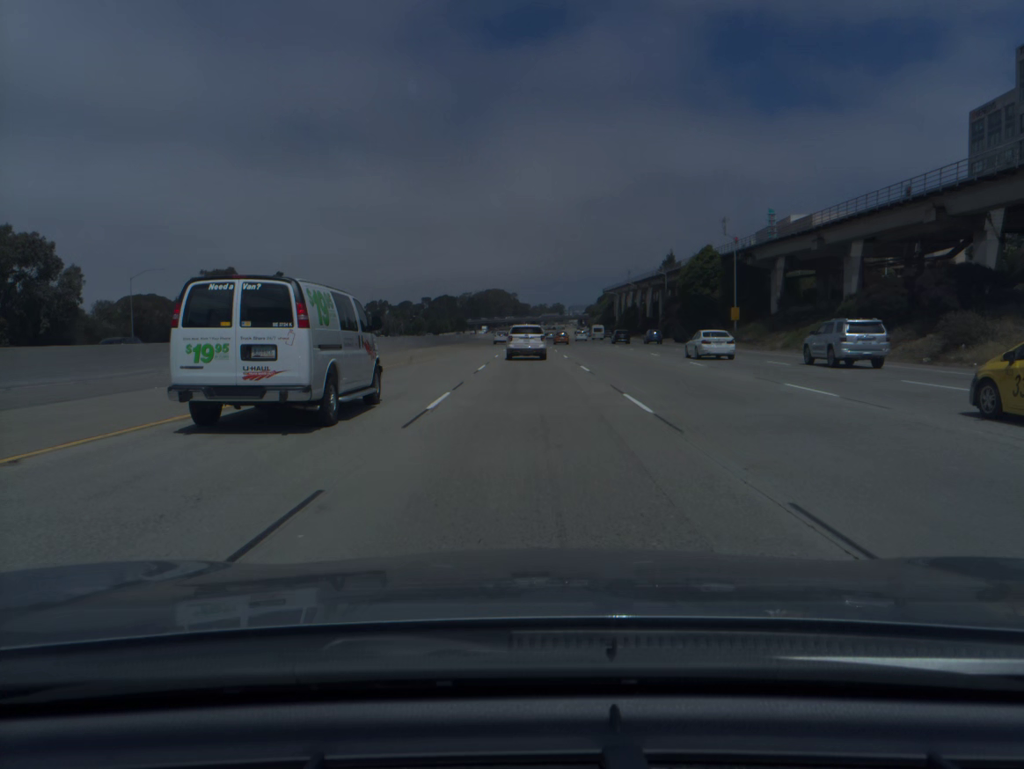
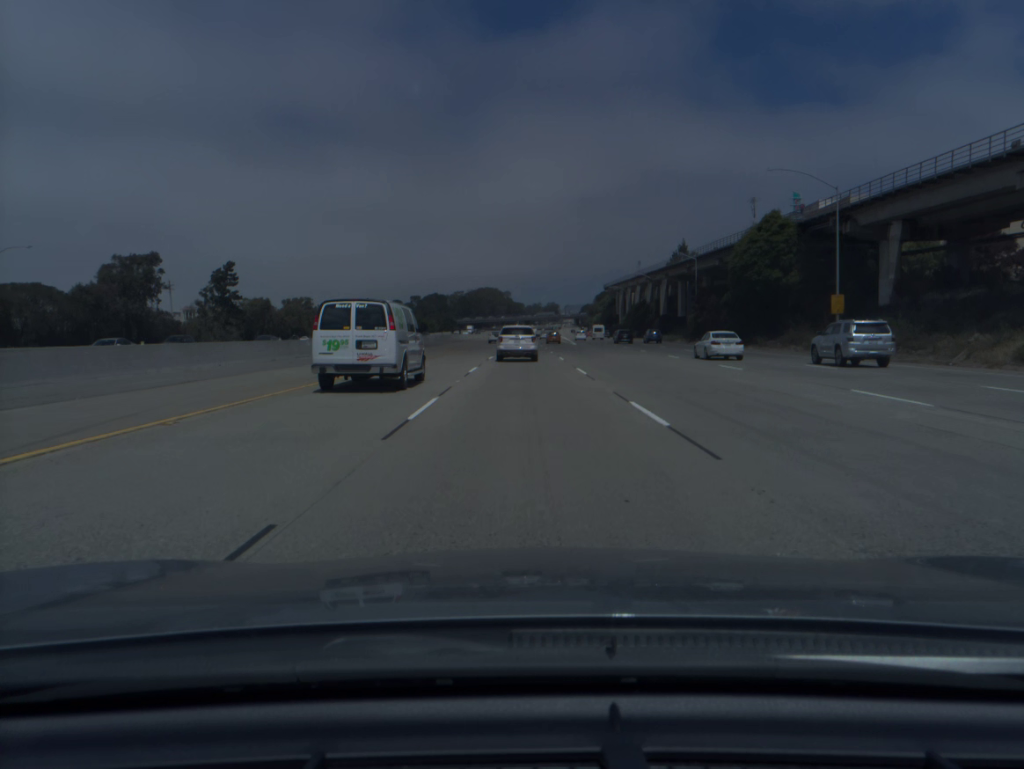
(+0.2, +30.9) m; +1°
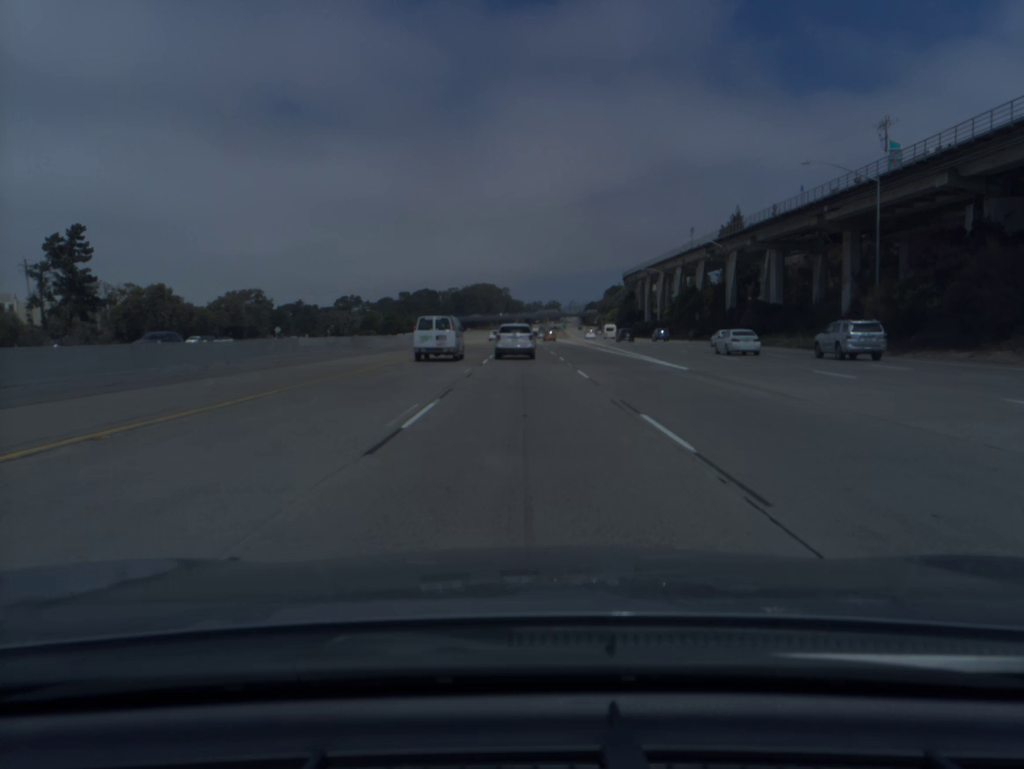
(0.0, +59.4) m; 0°
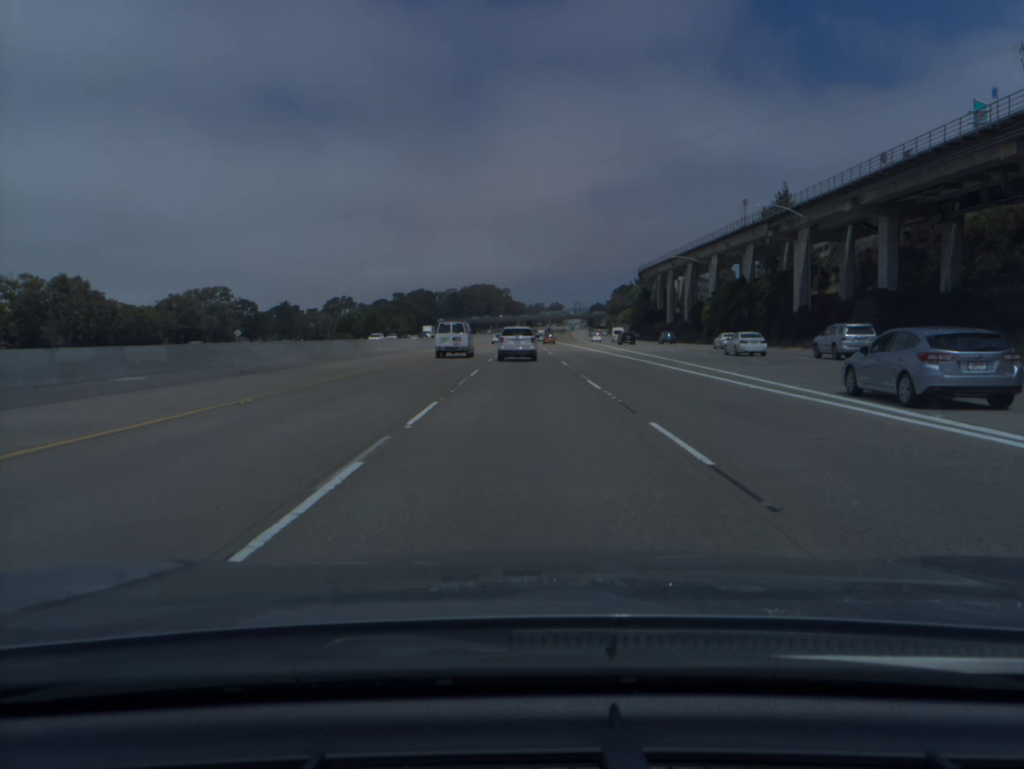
(0.0, +29.0) m; 0°
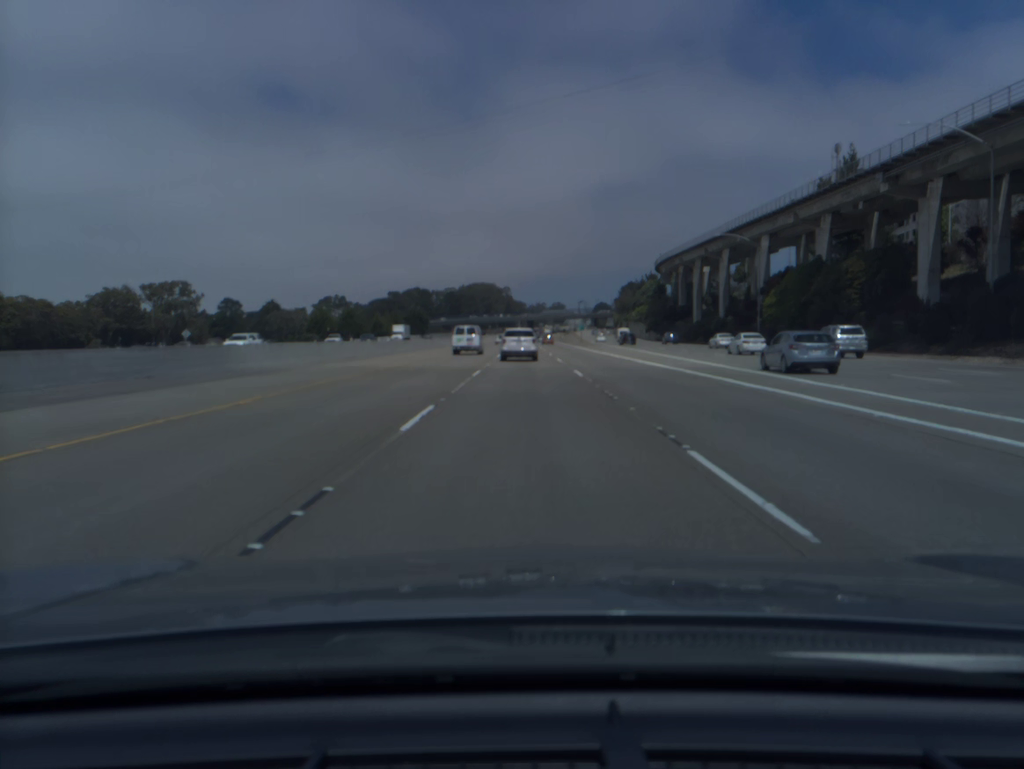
(0.0, +29.1) m; 0°
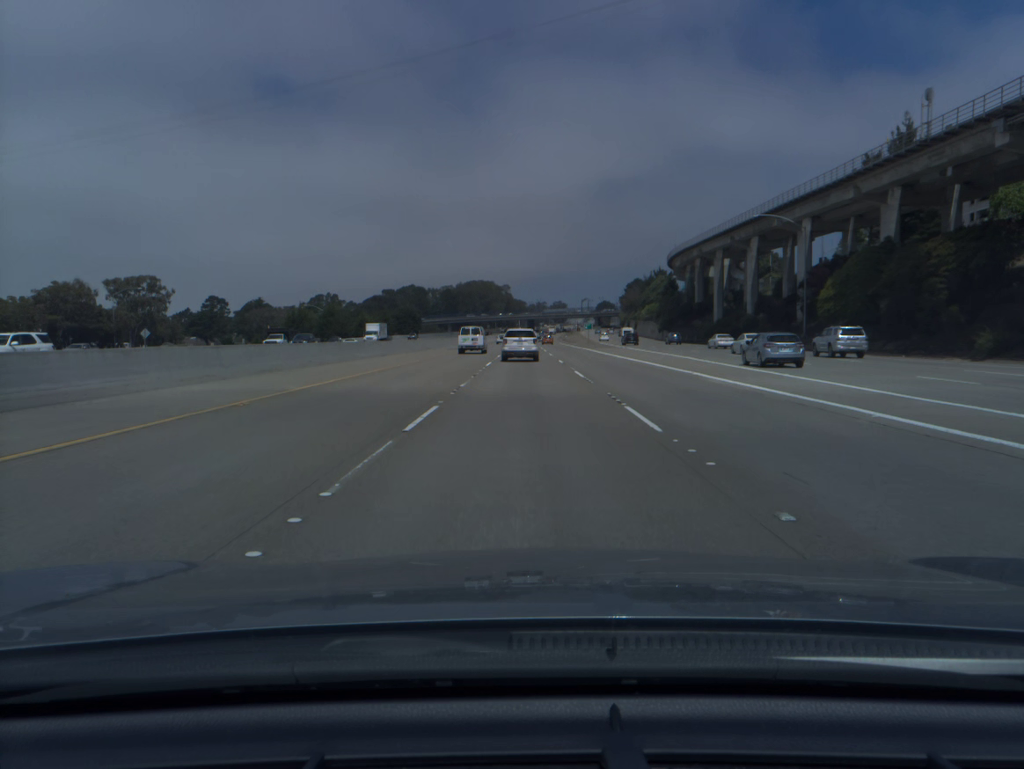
(0.0, +14.6) m; 0°
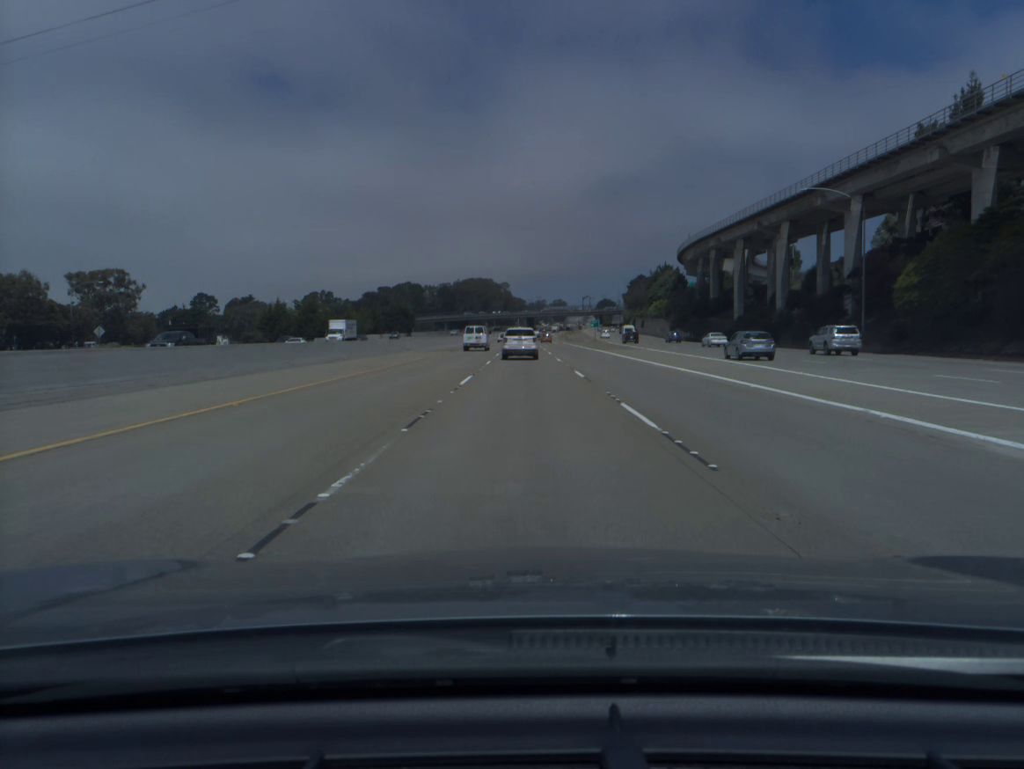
(0.0, +14.6) m; 0°
